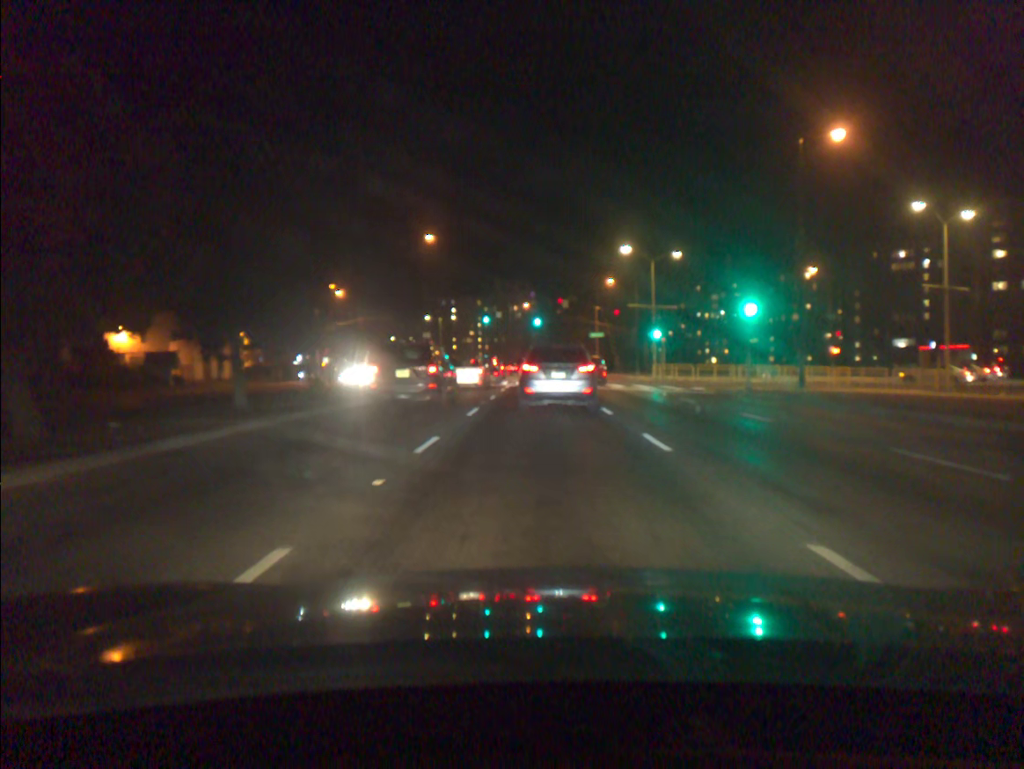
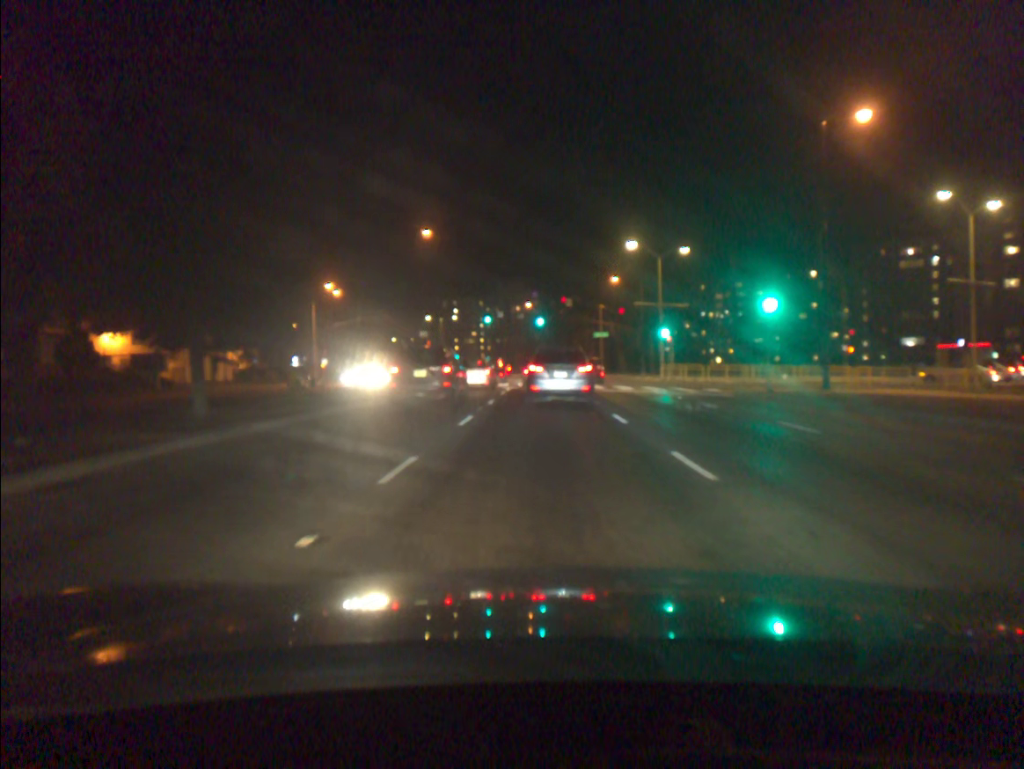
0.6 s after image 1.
(0.0, +2.4) m; -1°
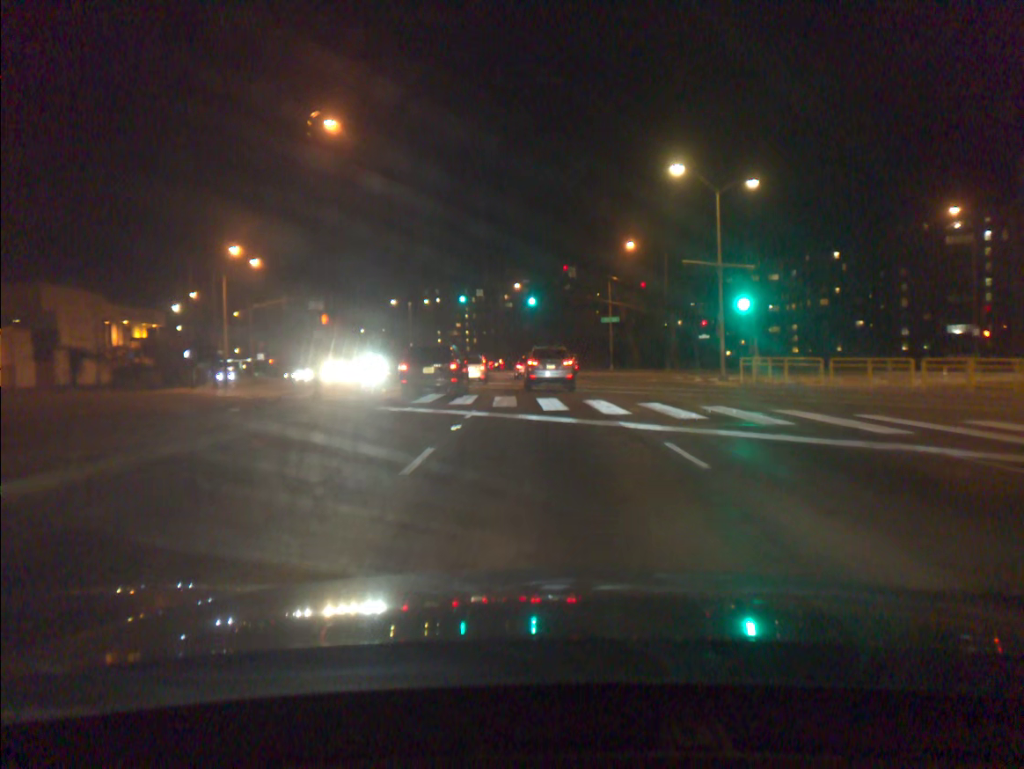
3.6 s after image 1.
(+0.2, +21.8) m; +2°
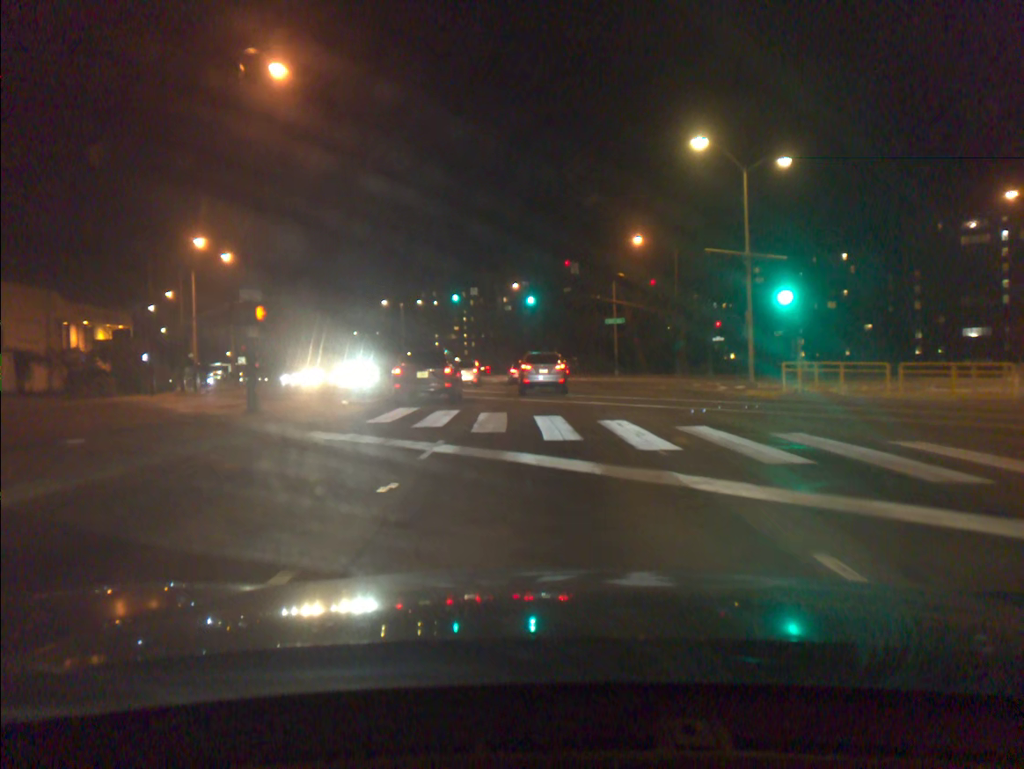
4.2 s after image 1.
(0.0, +5.8) m; 0°
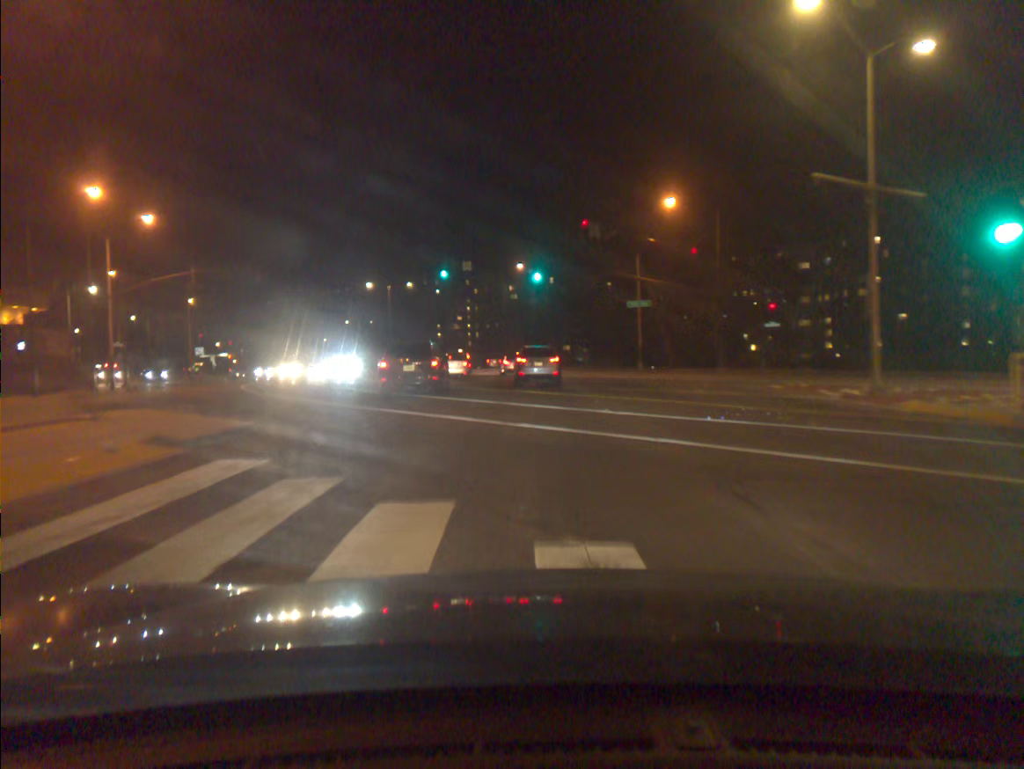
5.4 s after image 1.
(0.0, +12.4) m; -1°
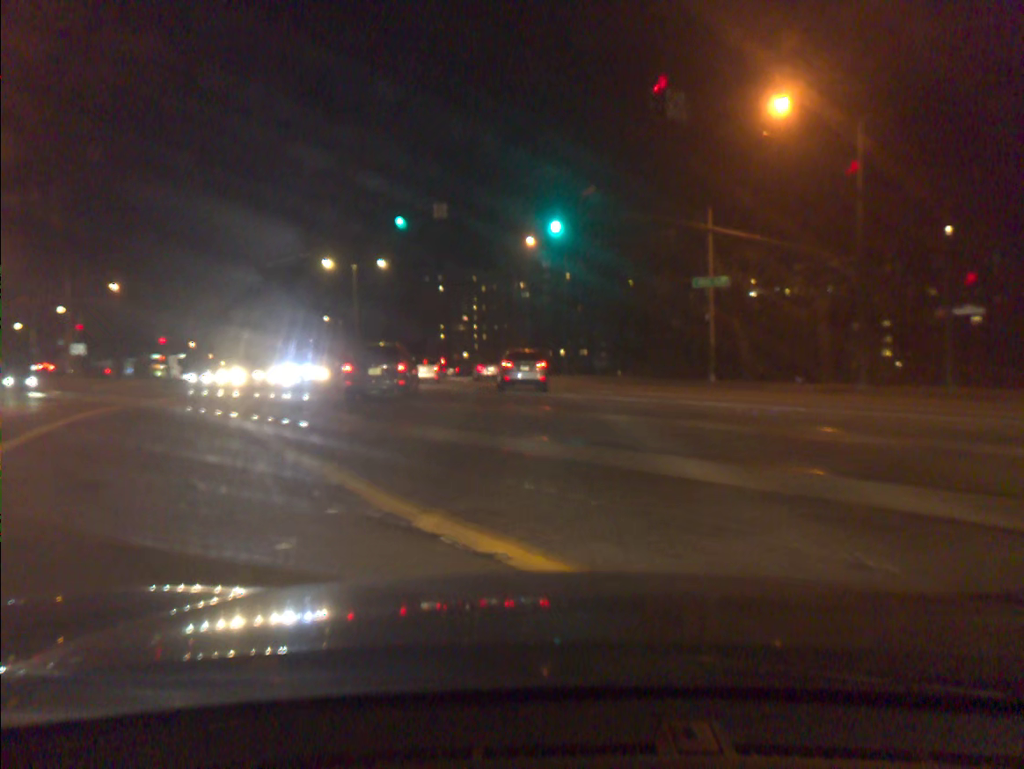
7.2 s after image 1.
(-0.2, +20.8) m; -1°
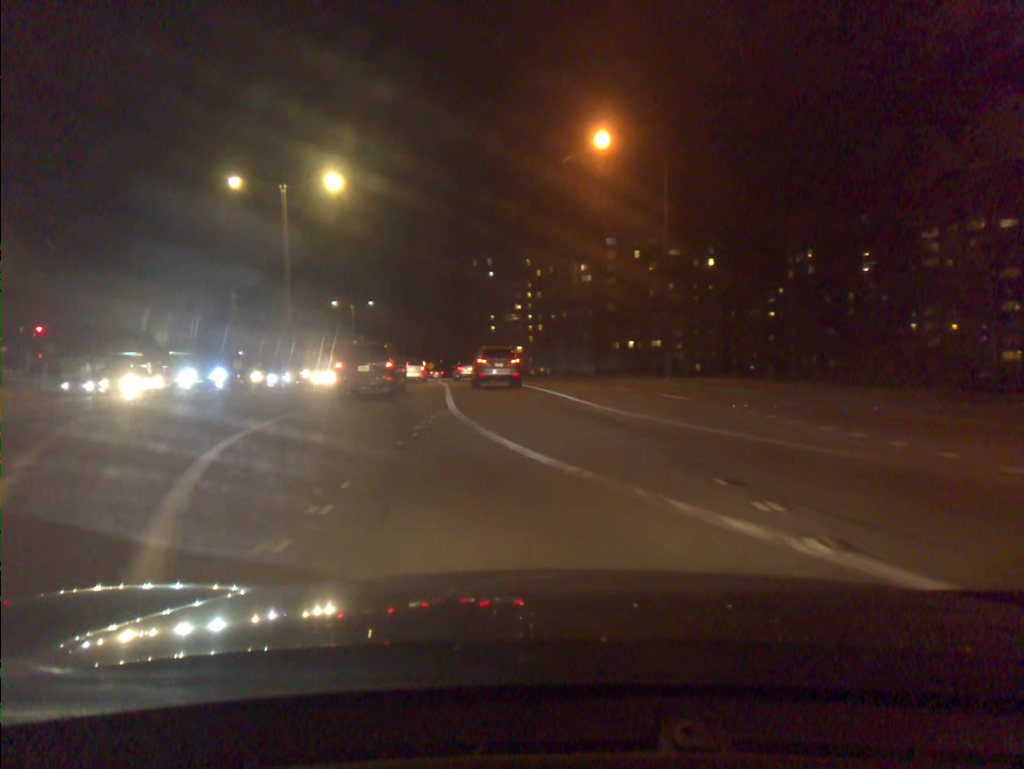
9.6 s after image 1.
(-0.9, +29.9) m; -5°
